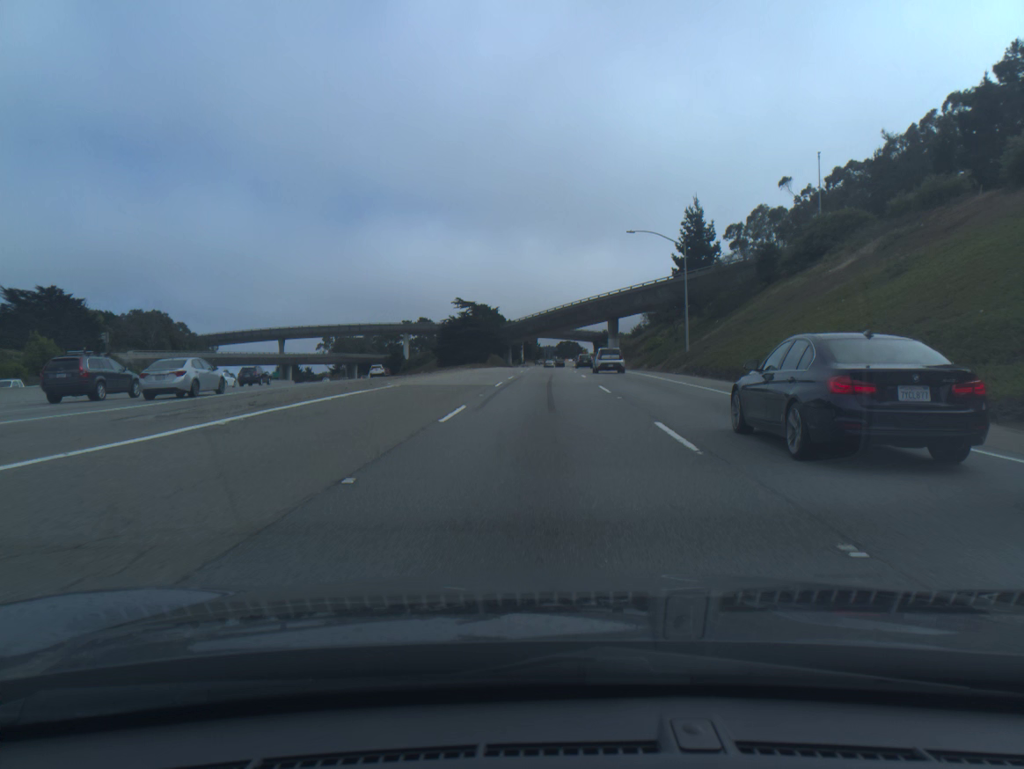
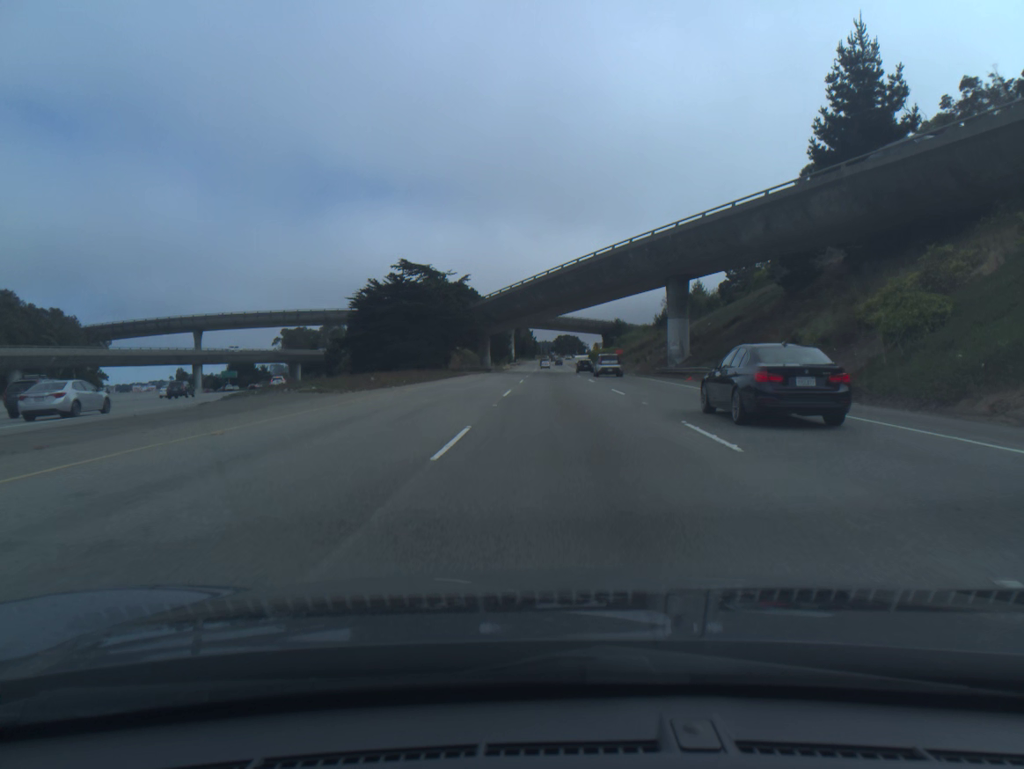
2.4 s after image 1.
(-0.1, +58.1) m; 0°
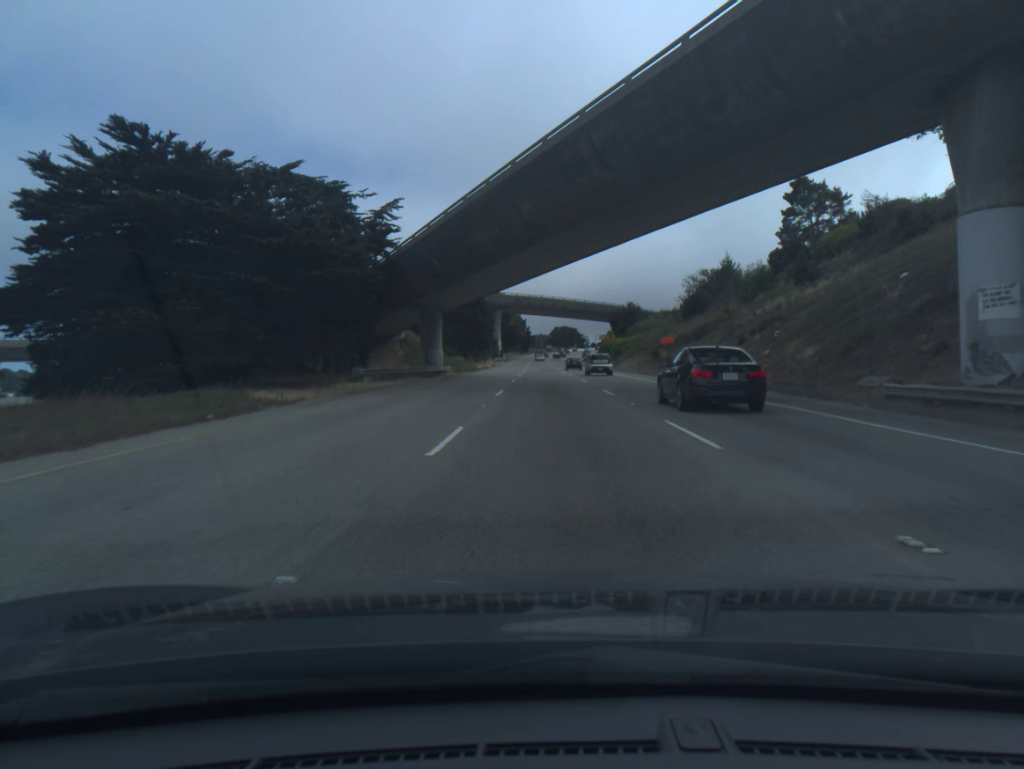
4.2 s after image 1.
(+0.3, +43.6) m; 0°
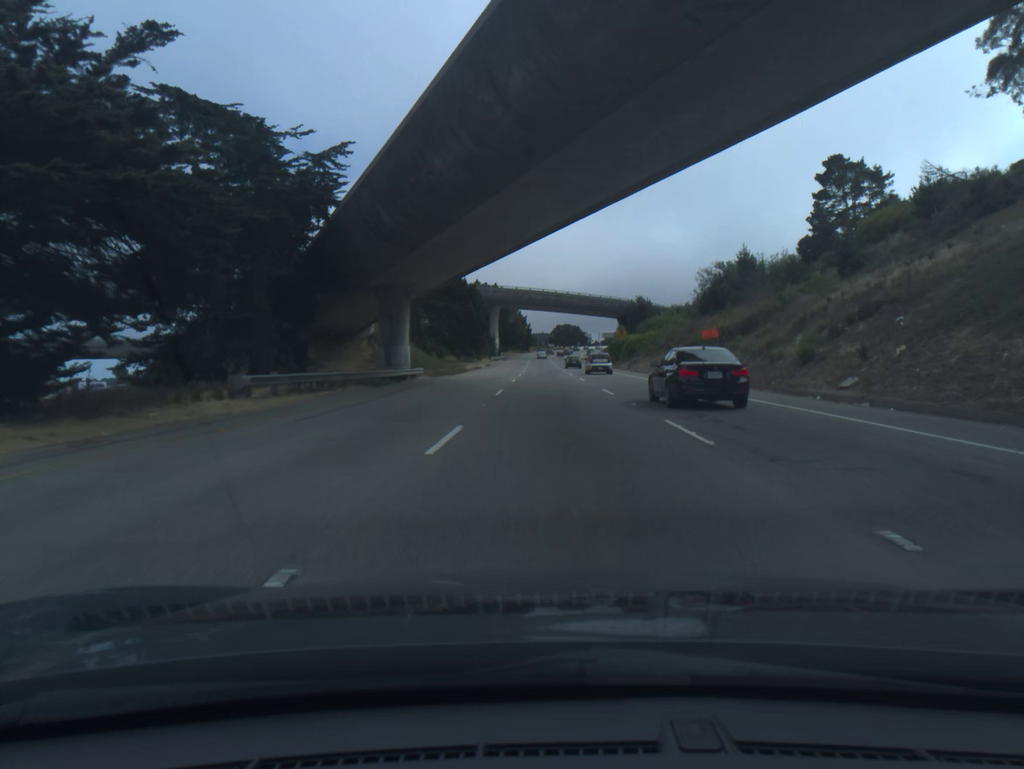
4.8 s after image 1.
(0.0, +14.8) m; 0°
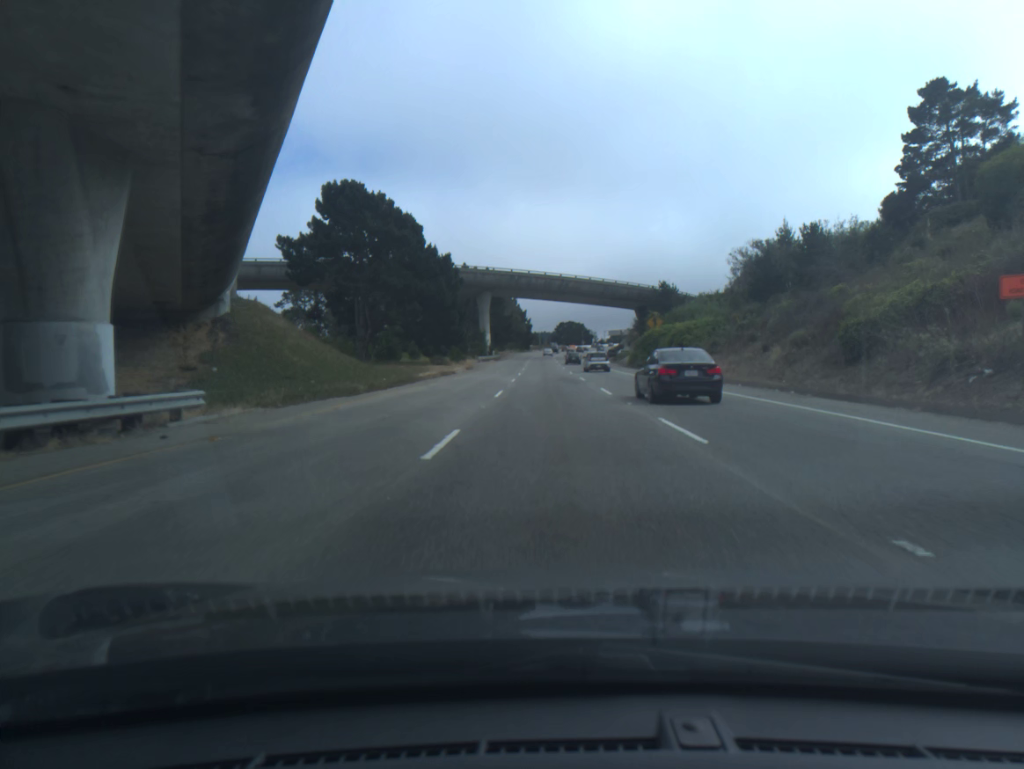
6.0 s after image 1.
(0.0, +29.6) m; 0°
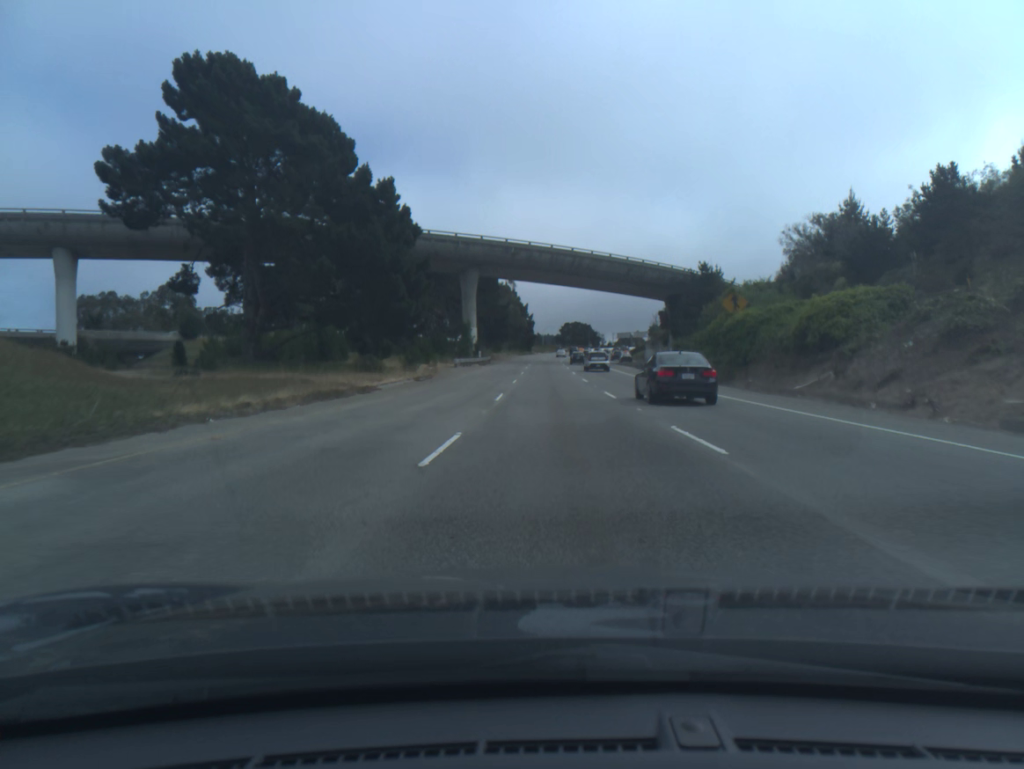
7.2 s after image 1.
(-0.2, +30.1) m; 0°
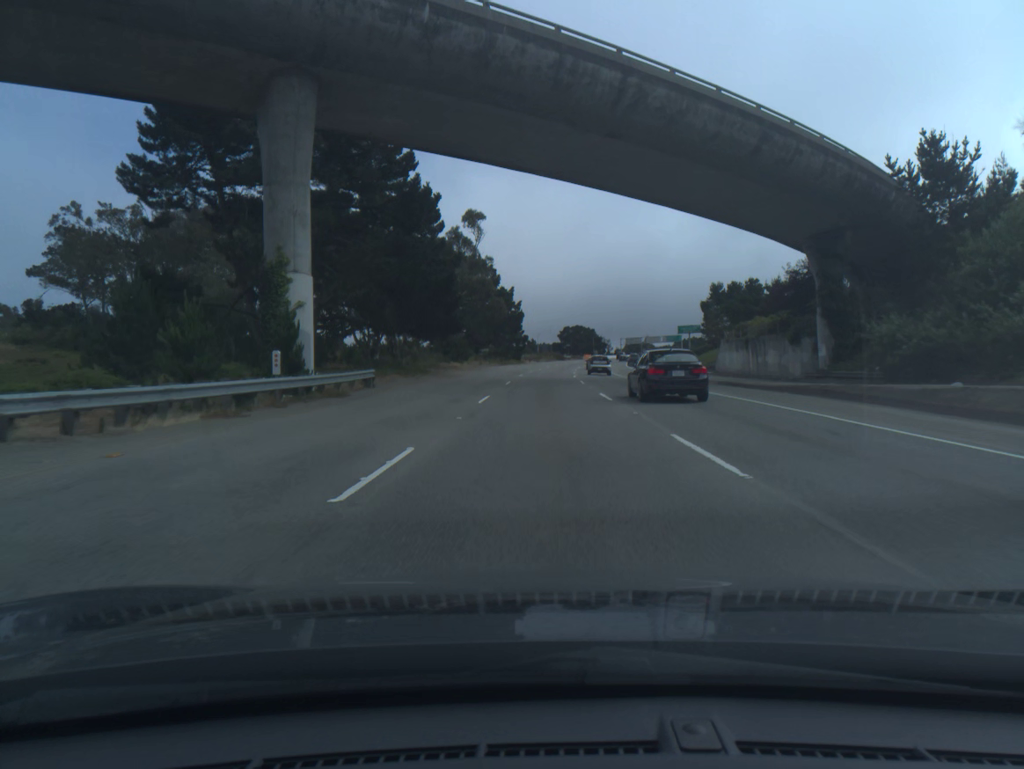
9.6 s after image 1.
(+0.3, +61.2) m; +1°
